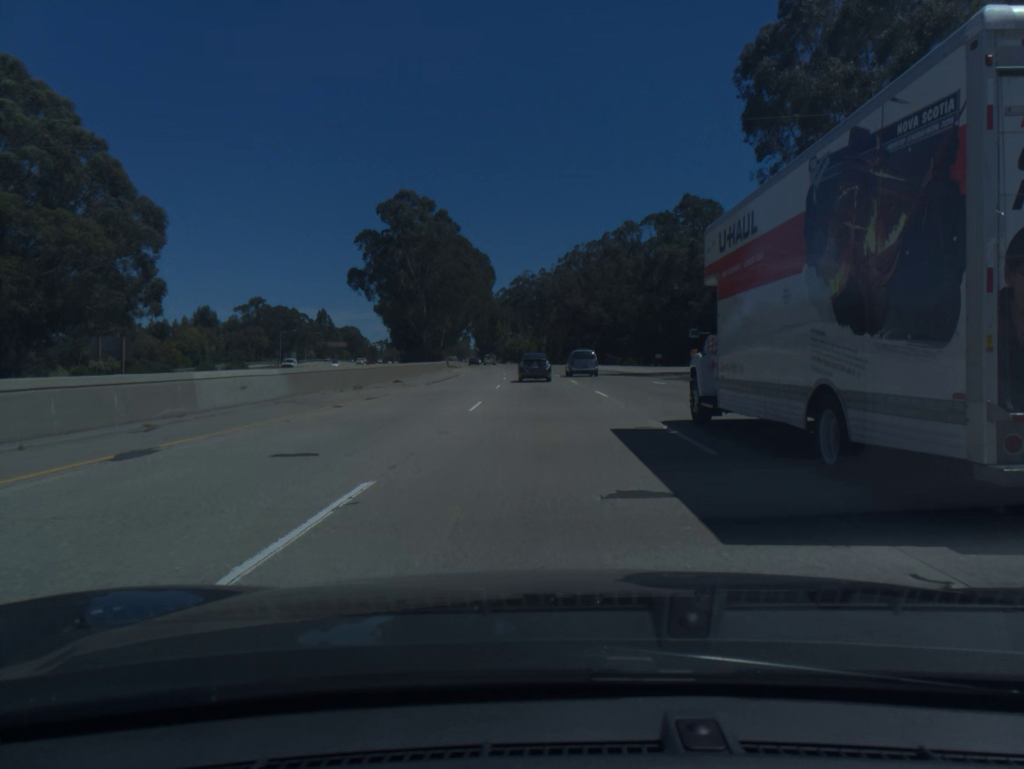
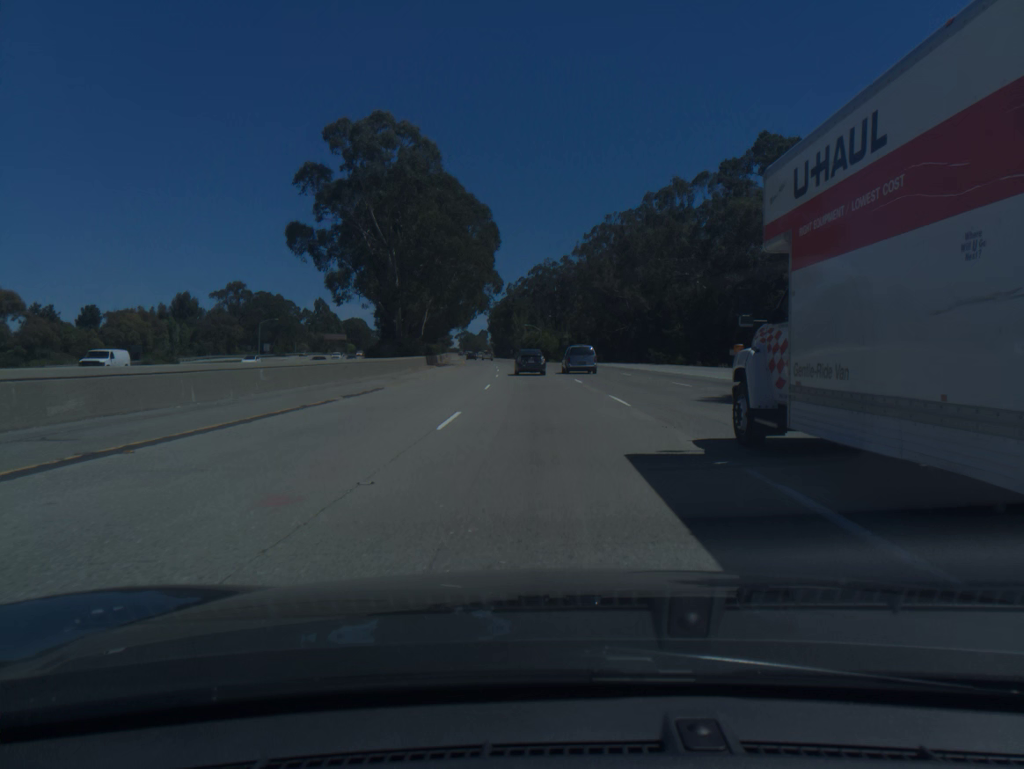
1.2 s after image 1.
(-0.4, +35.2) m; -1°
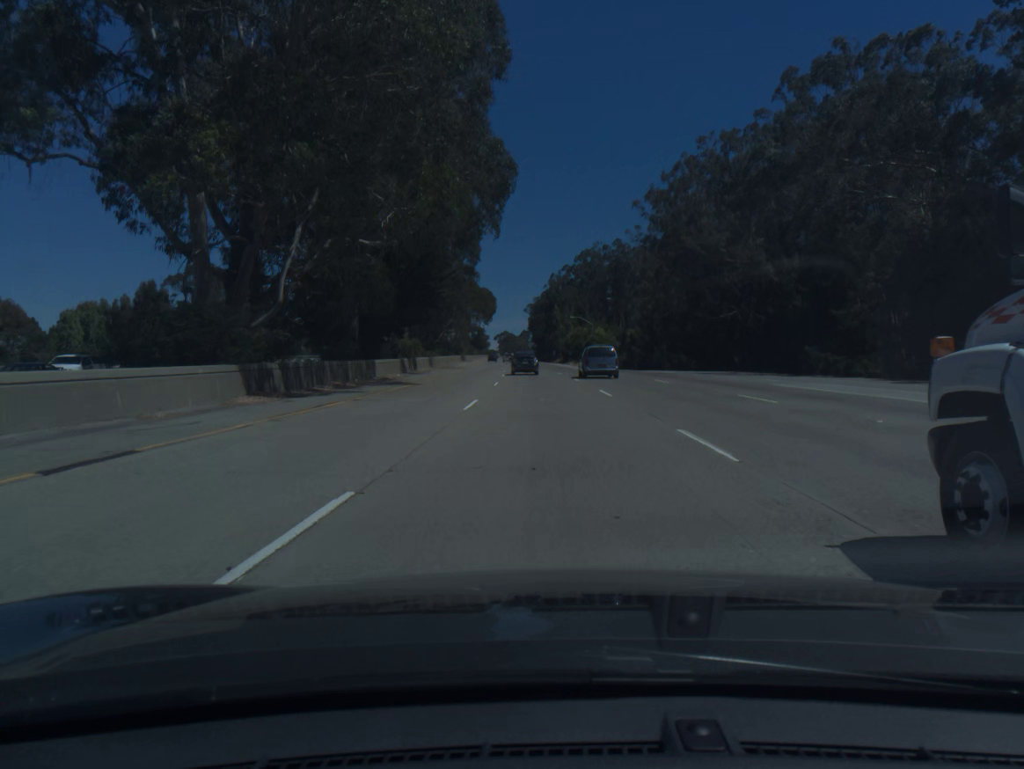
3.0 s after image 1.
(-1.3, +53.0) m; -3°
